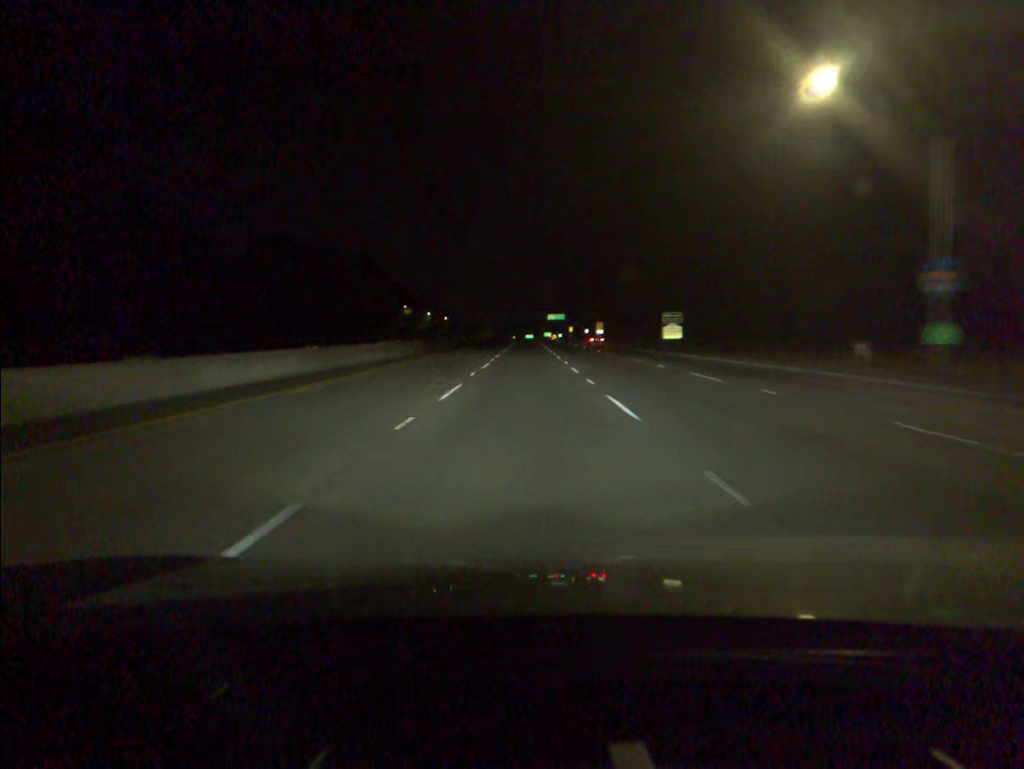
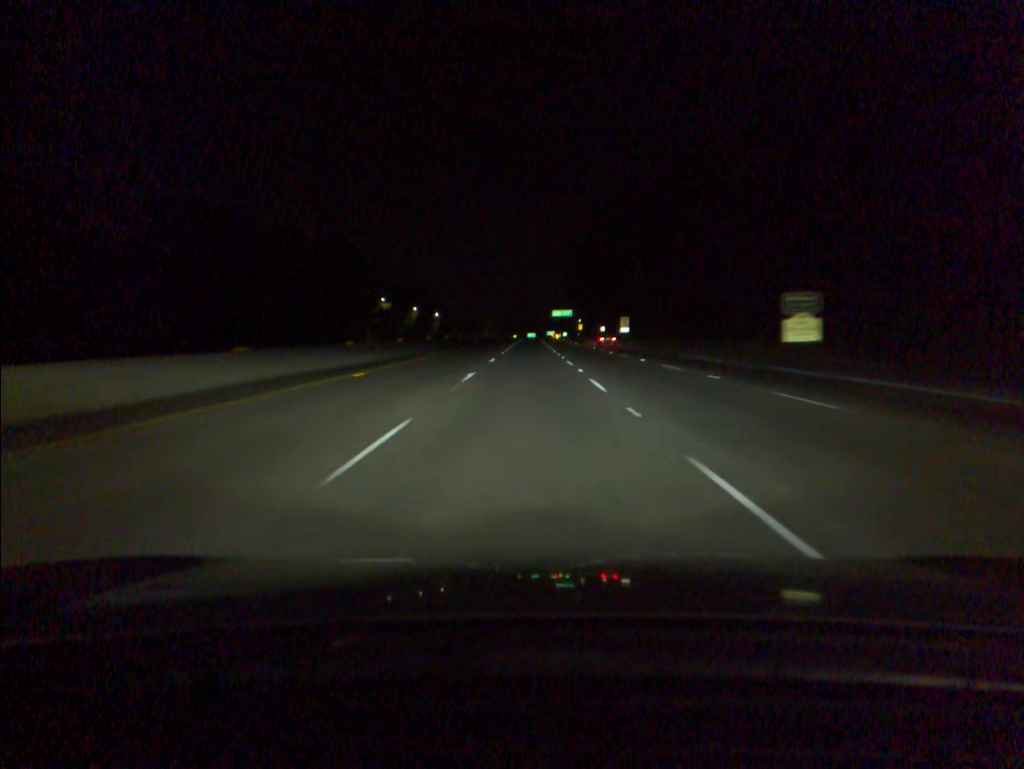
(-0.1, +38.0) m; 0°
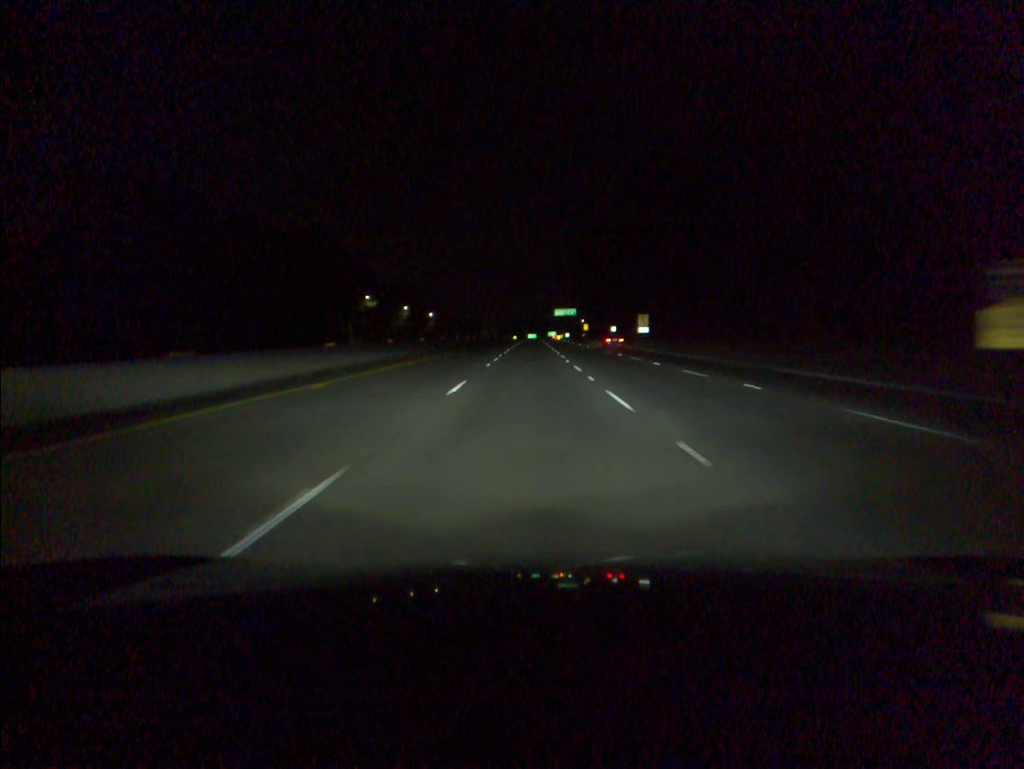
(0.0, +19.0) m; 0°
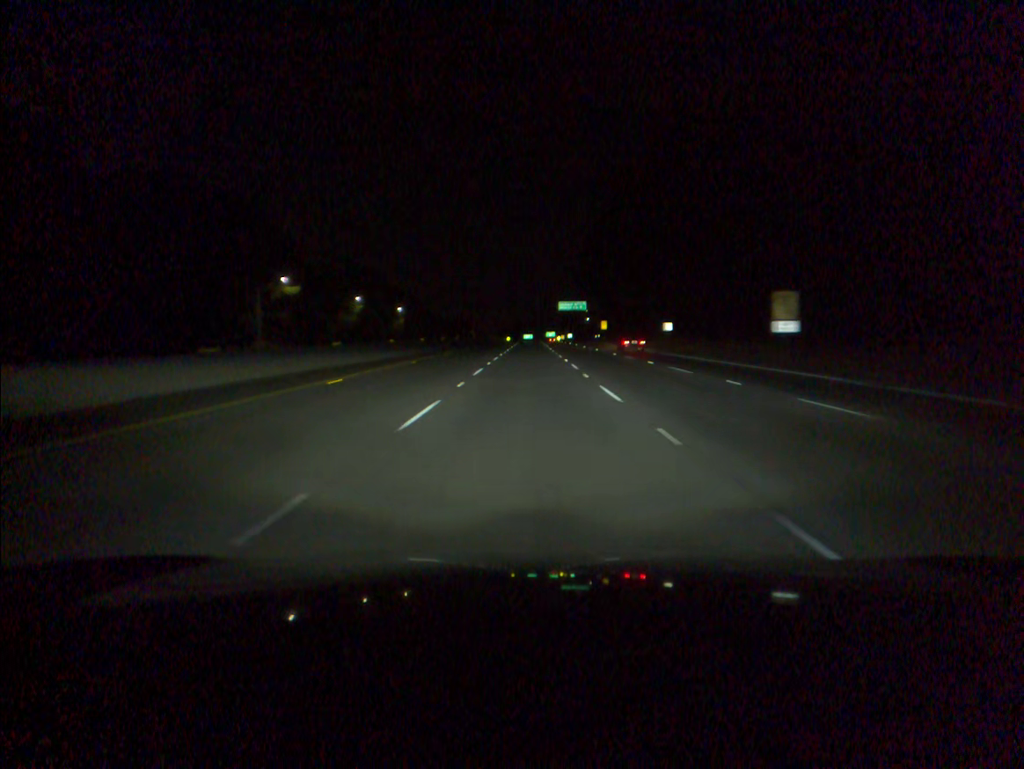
(+0.1, +56.7) m; 0°
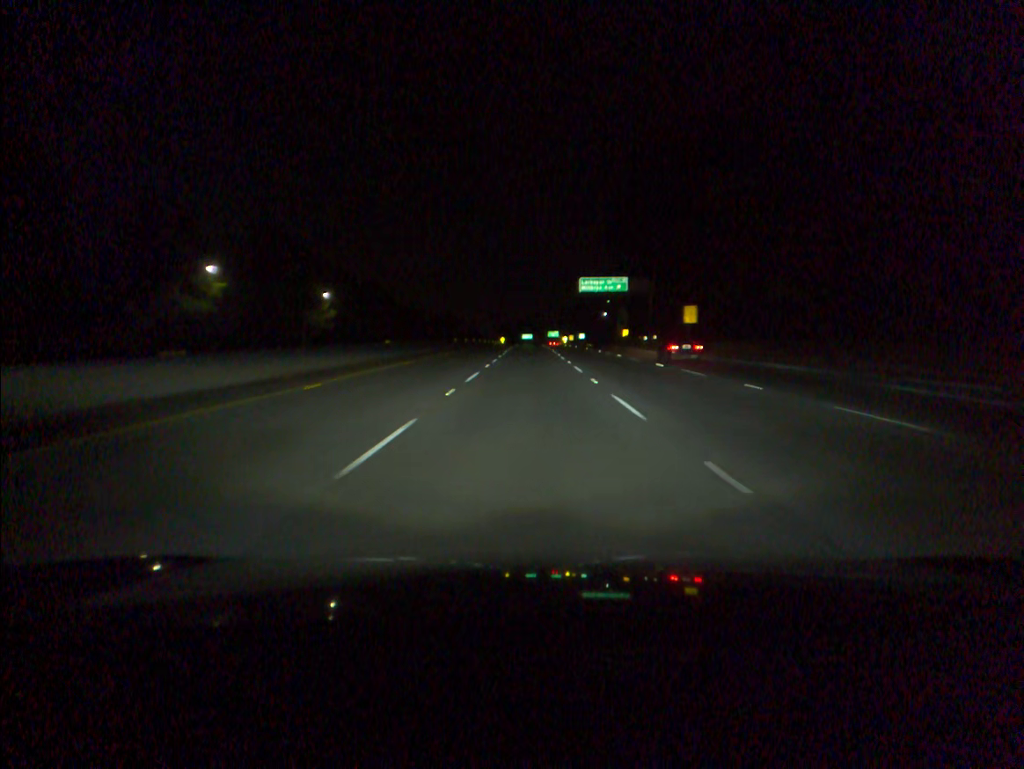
(+0.1, +75.8) m; 0°
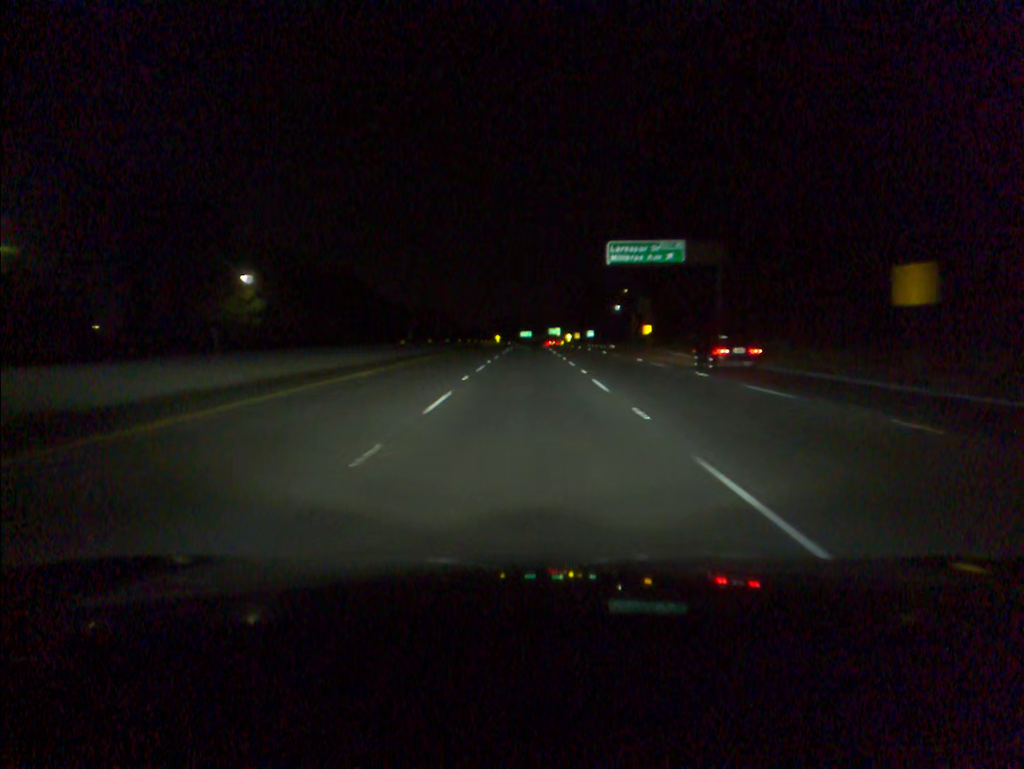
(+0.1, +38.0) m; 0°
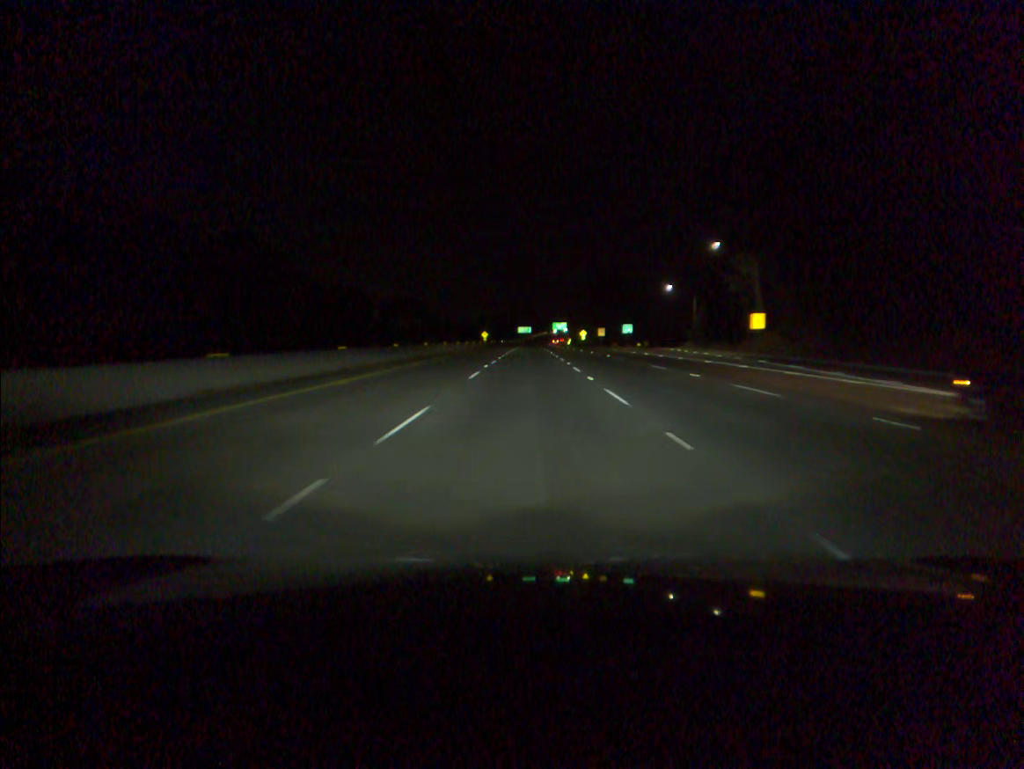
(-0.1, +76.2) m; 0°
